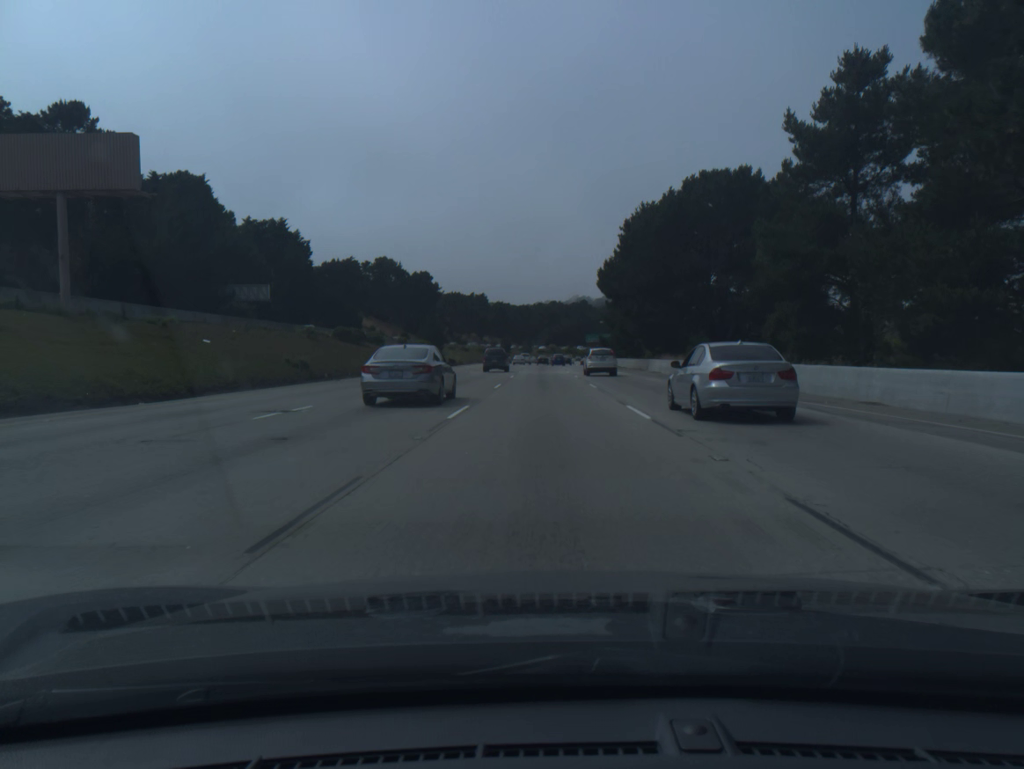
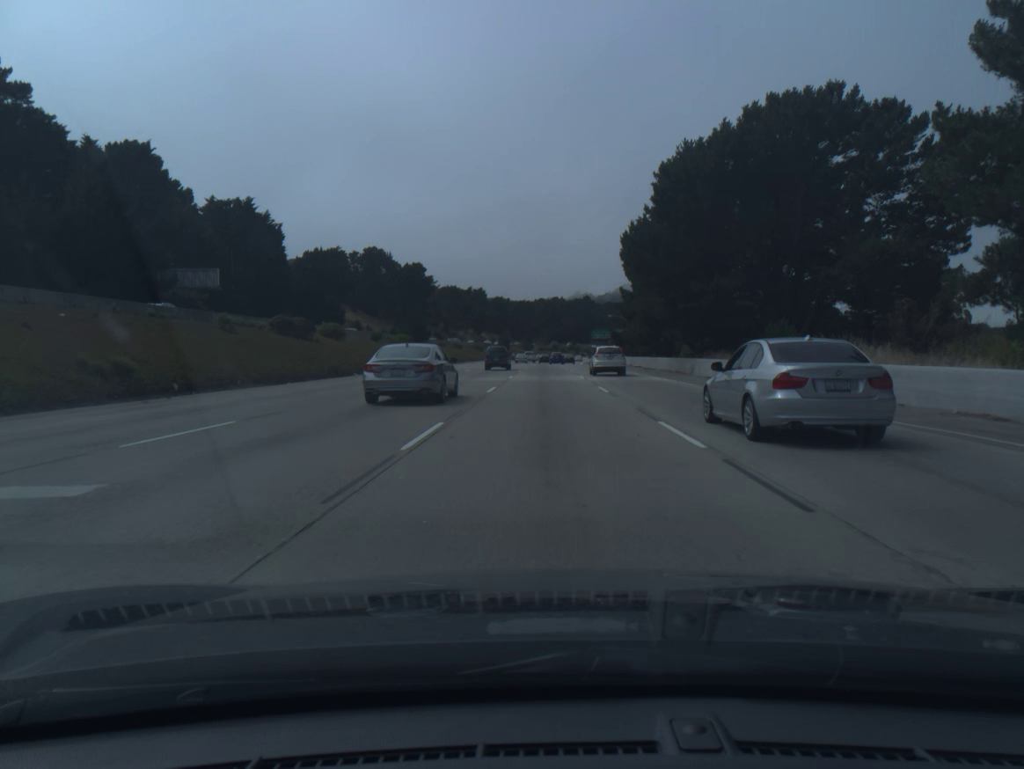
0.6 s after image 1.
(0.0, +19.5) m; 0°
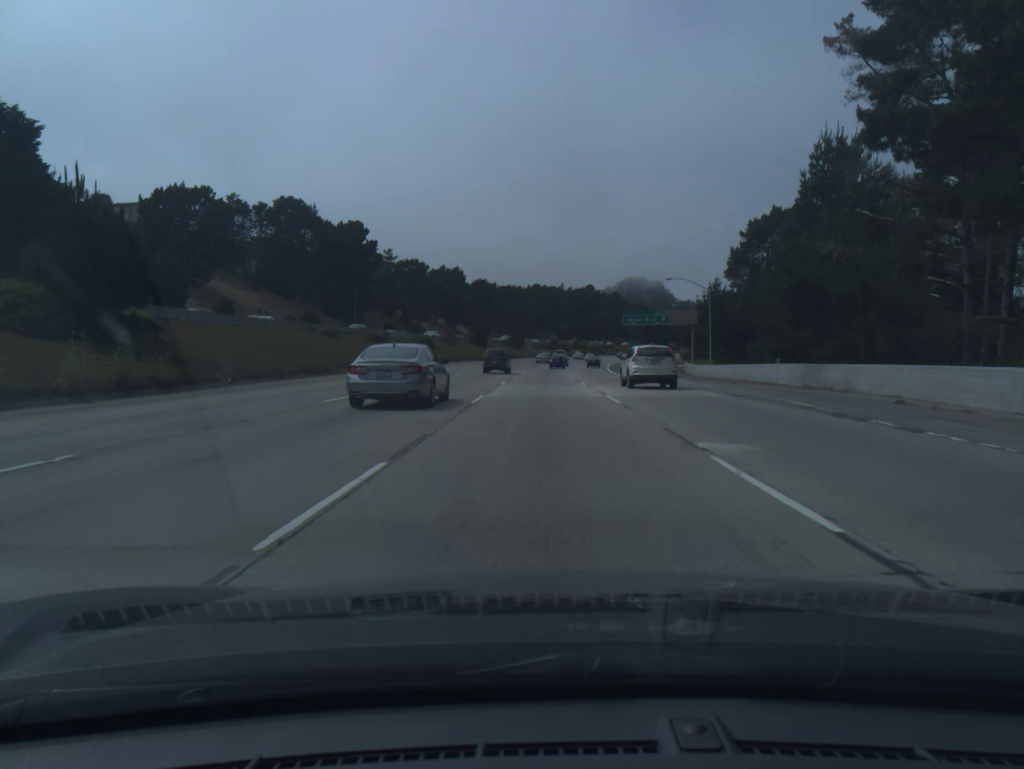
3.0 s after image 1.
(+0.3, +77.9) m; 0°
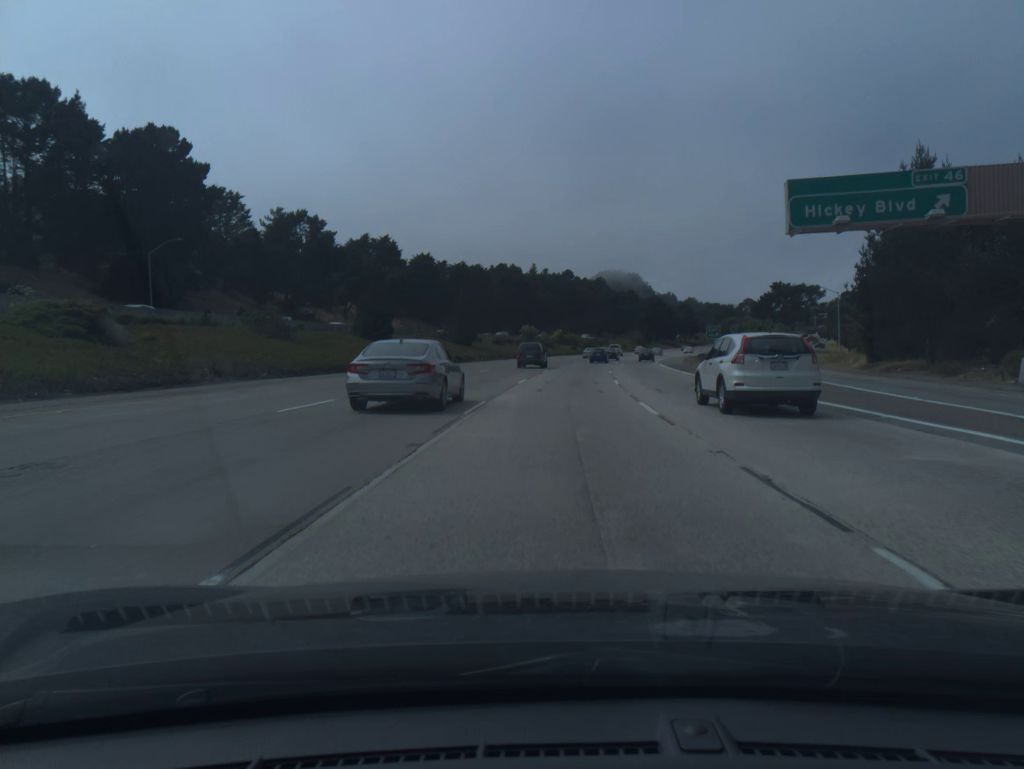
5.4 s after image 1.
(+0.5, +77.3) m; +2°
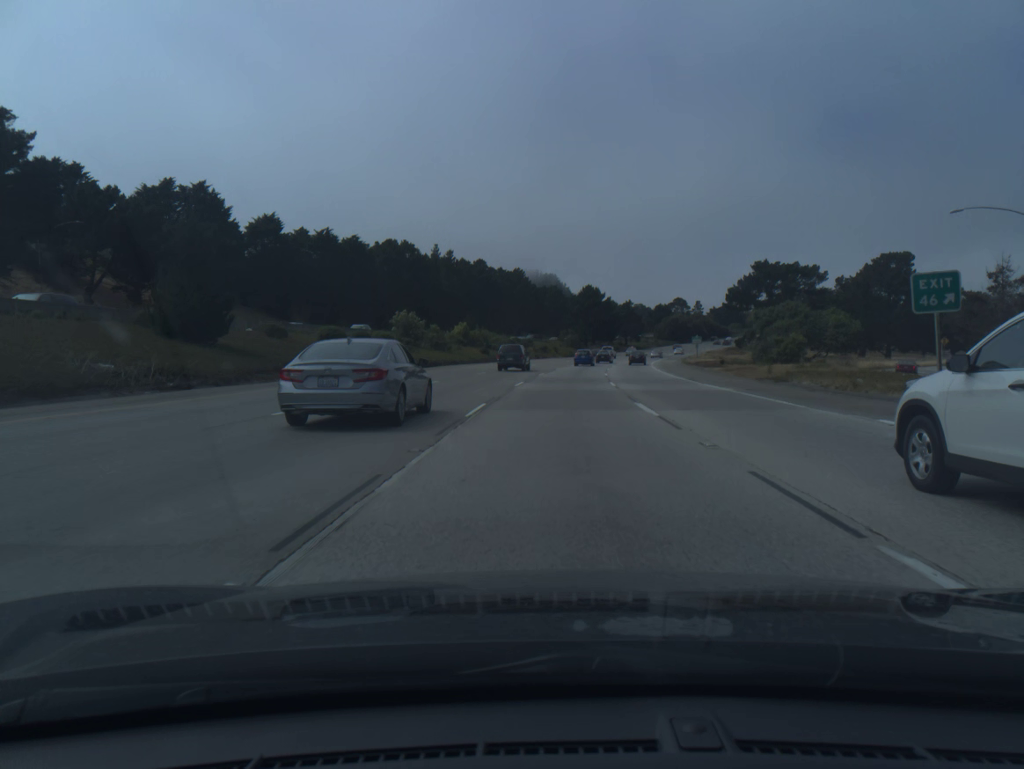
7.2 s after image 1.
(+2.9, +58.1) m; +6°
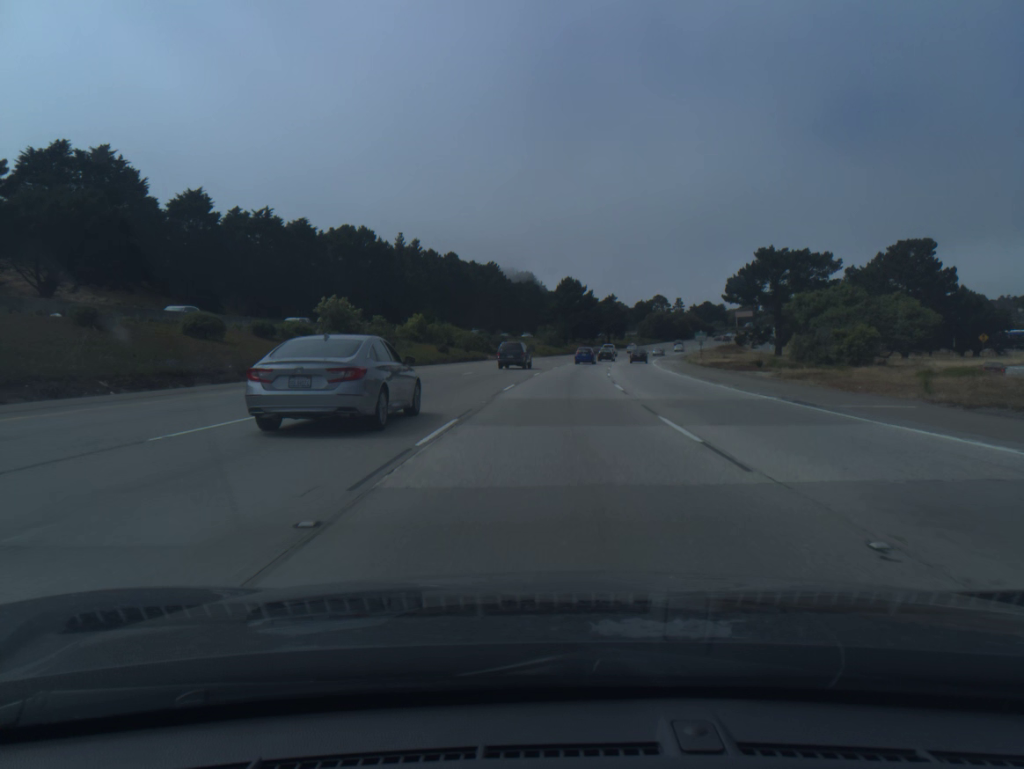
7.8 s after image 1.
(+0.3, +19.4) m; +2°
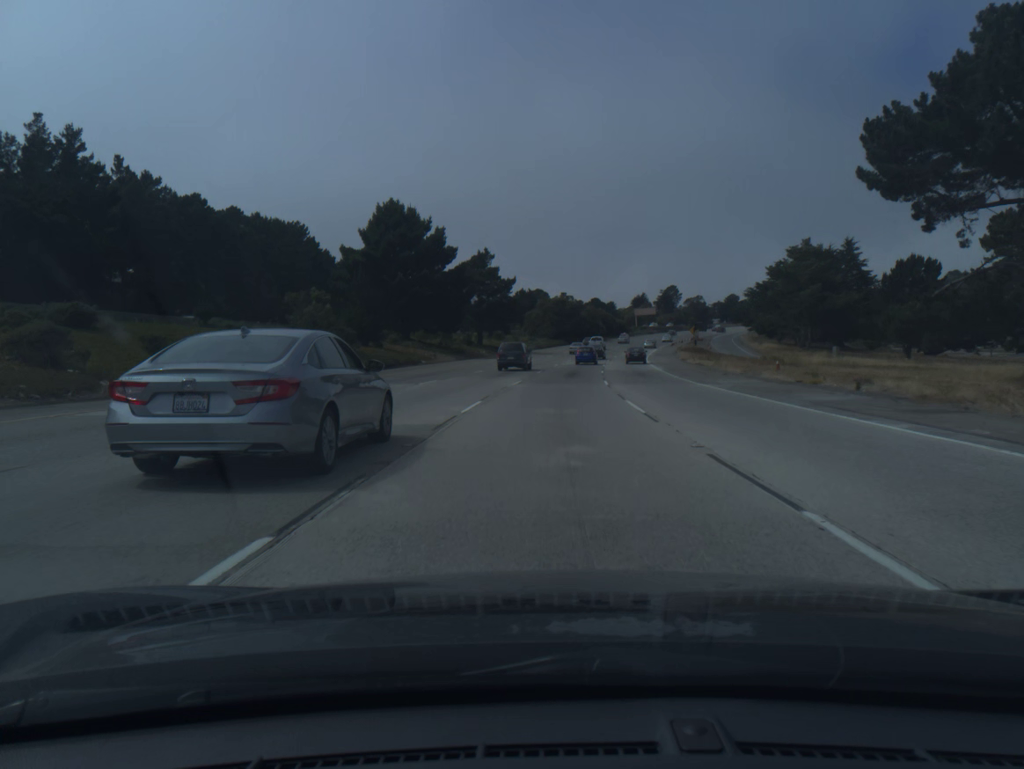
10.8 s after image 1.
(+7.6, +95.4) m; +9°
